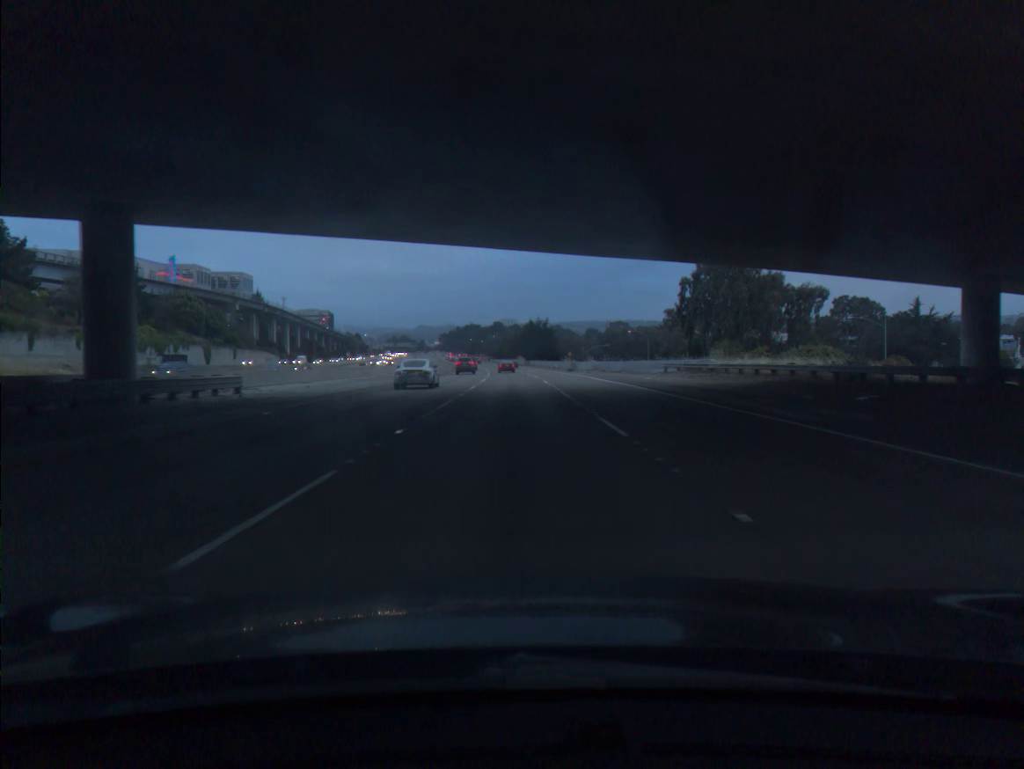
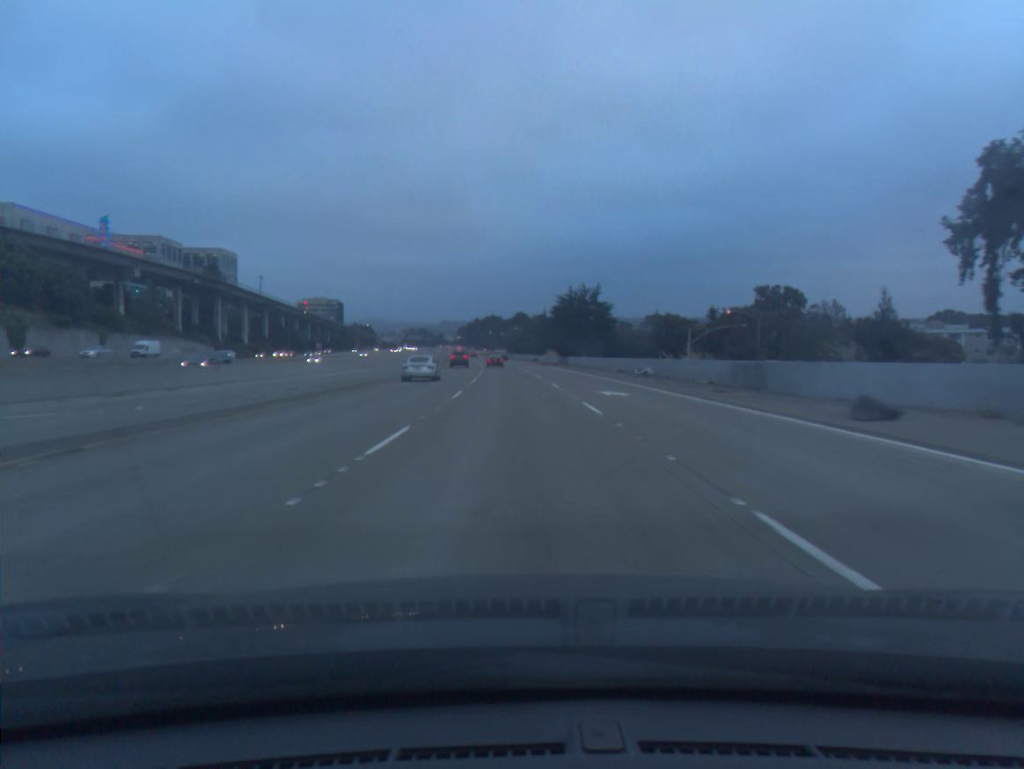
(-0.6, +67.3) m; -2°
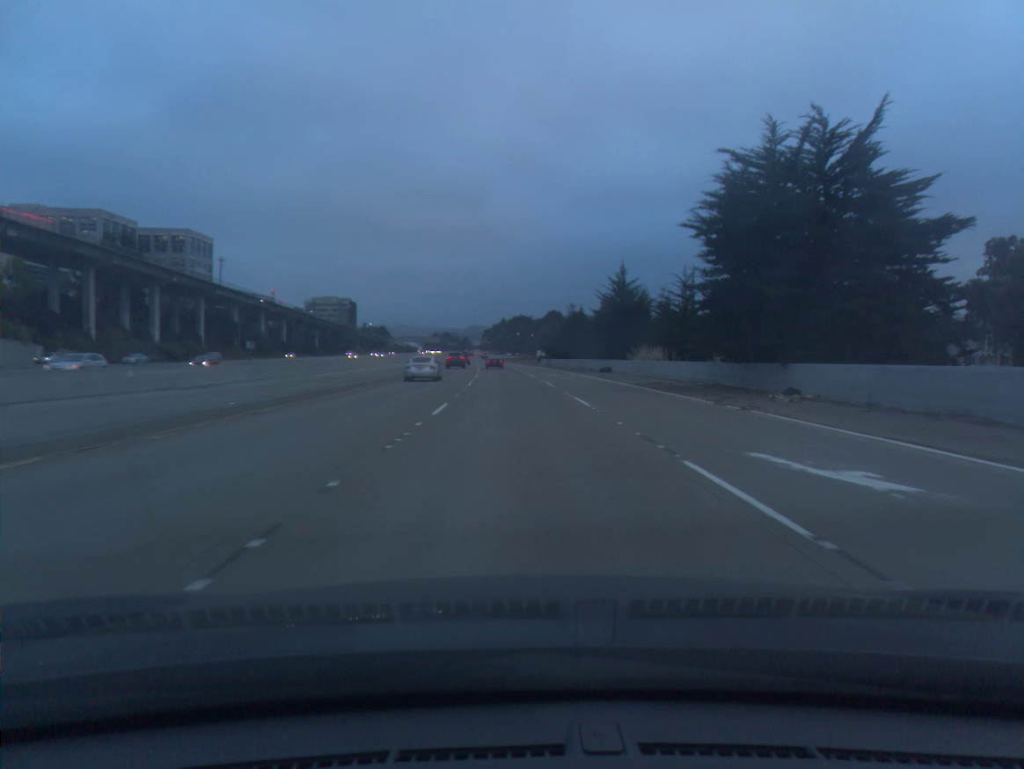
(-1.5, +69.3) m; -2°
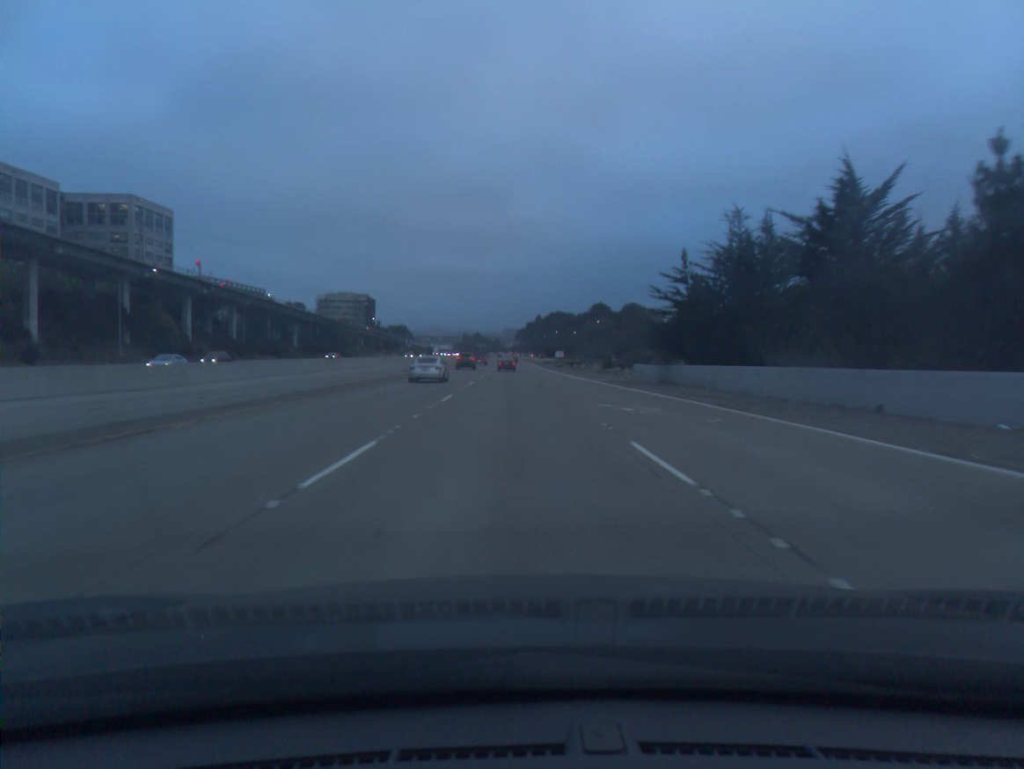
(-1.6, +70.5) m; -3°
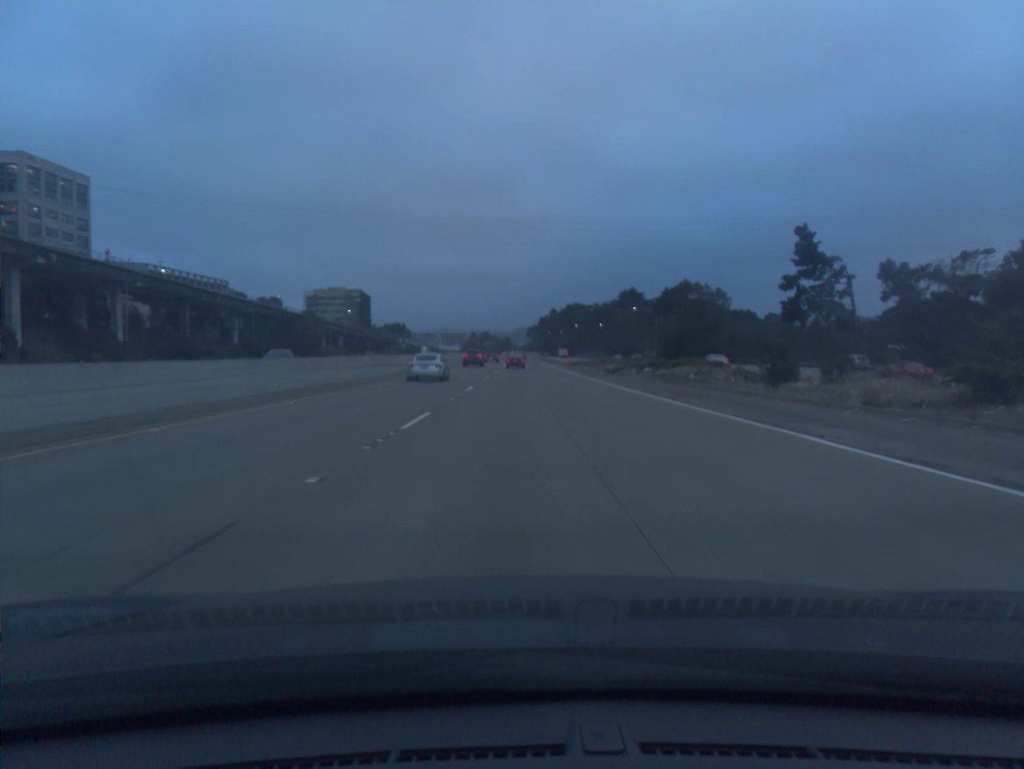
(-0.3, +52.7) m; -1°
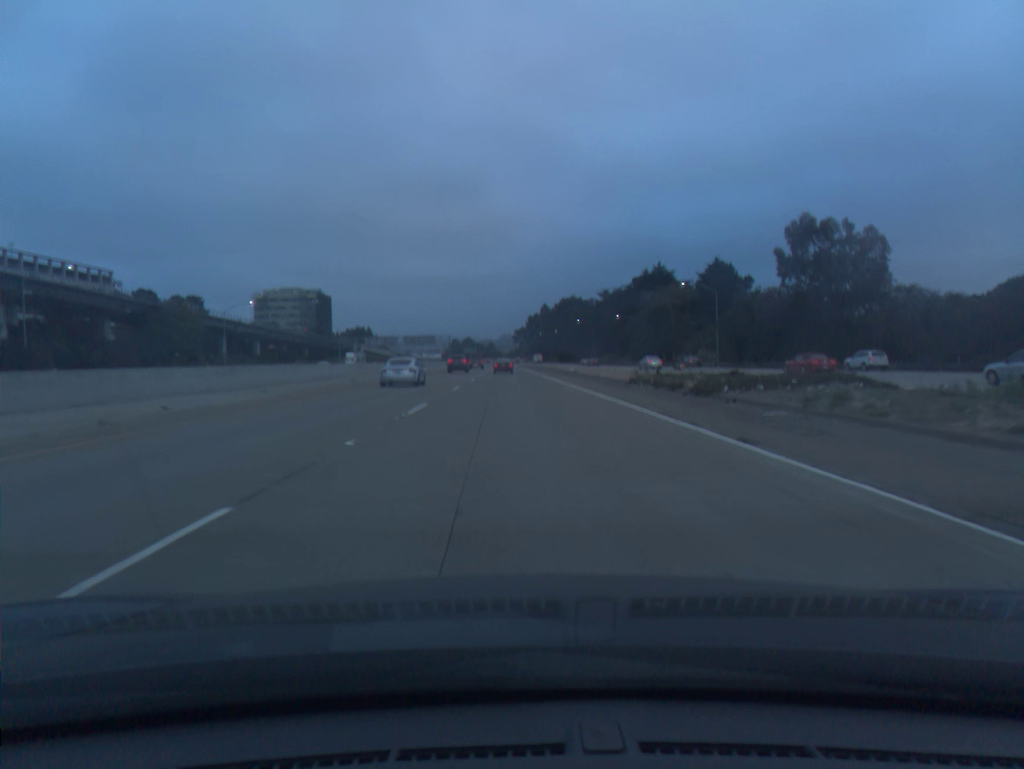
(+0.6, +69.9) m; +1°
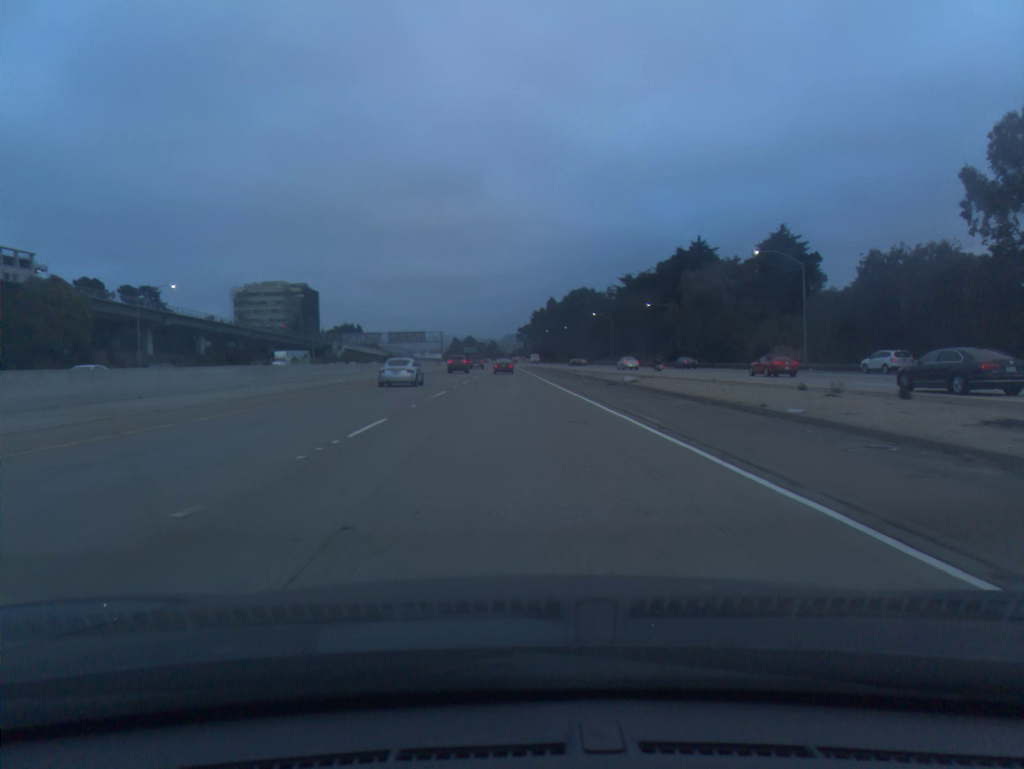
(0.0, +34.8) m; 0°
